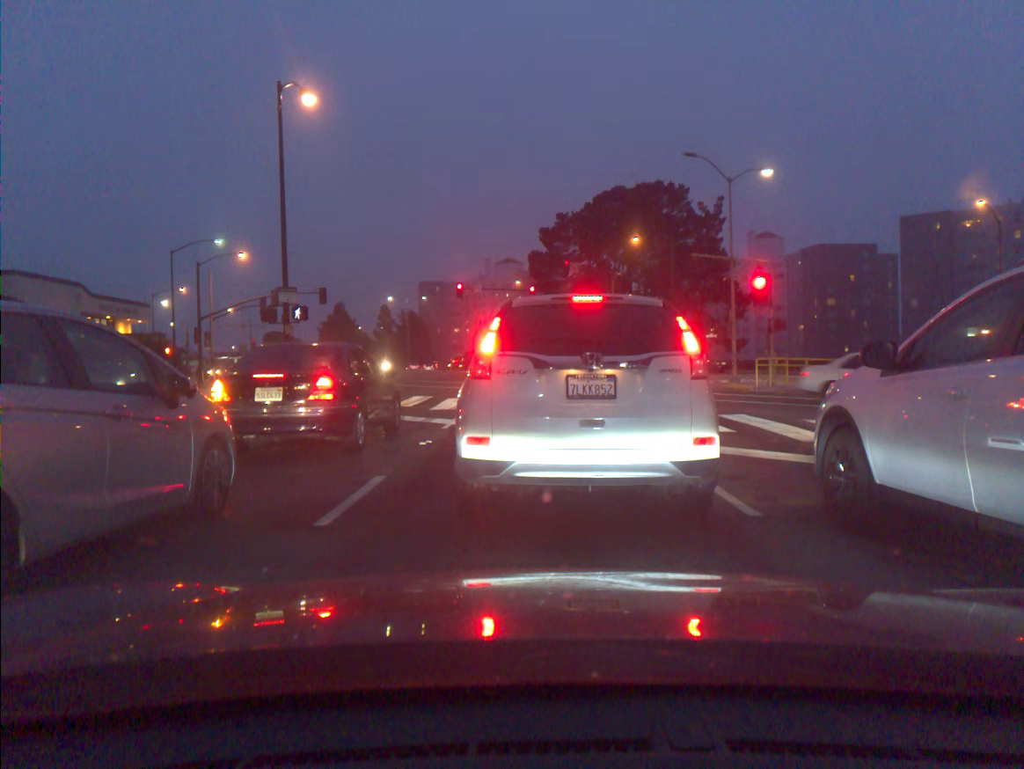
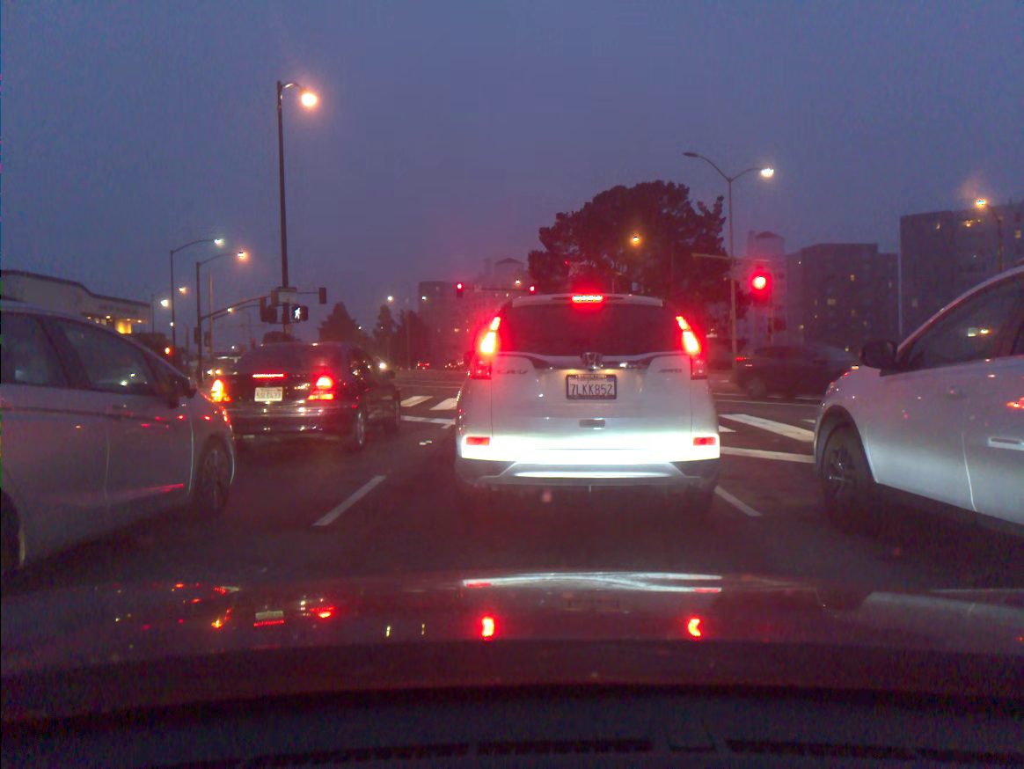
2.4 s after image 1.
(0.0, 0.0) m; 0°
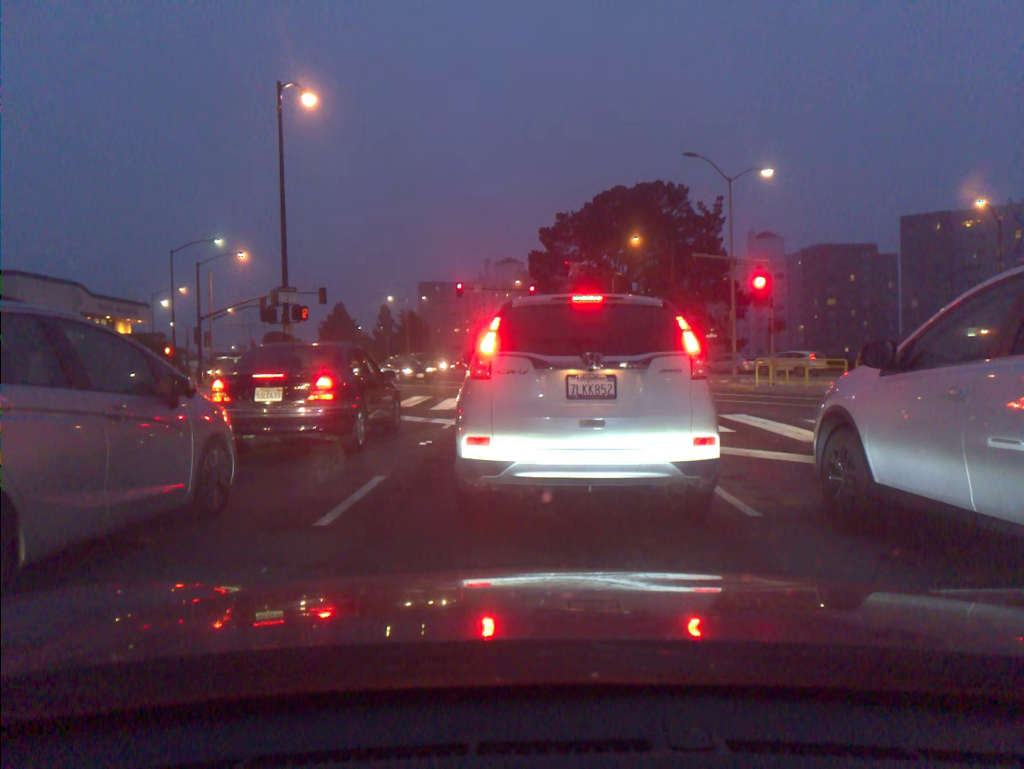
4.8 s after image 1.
(0.0, 0.0) m; 0°
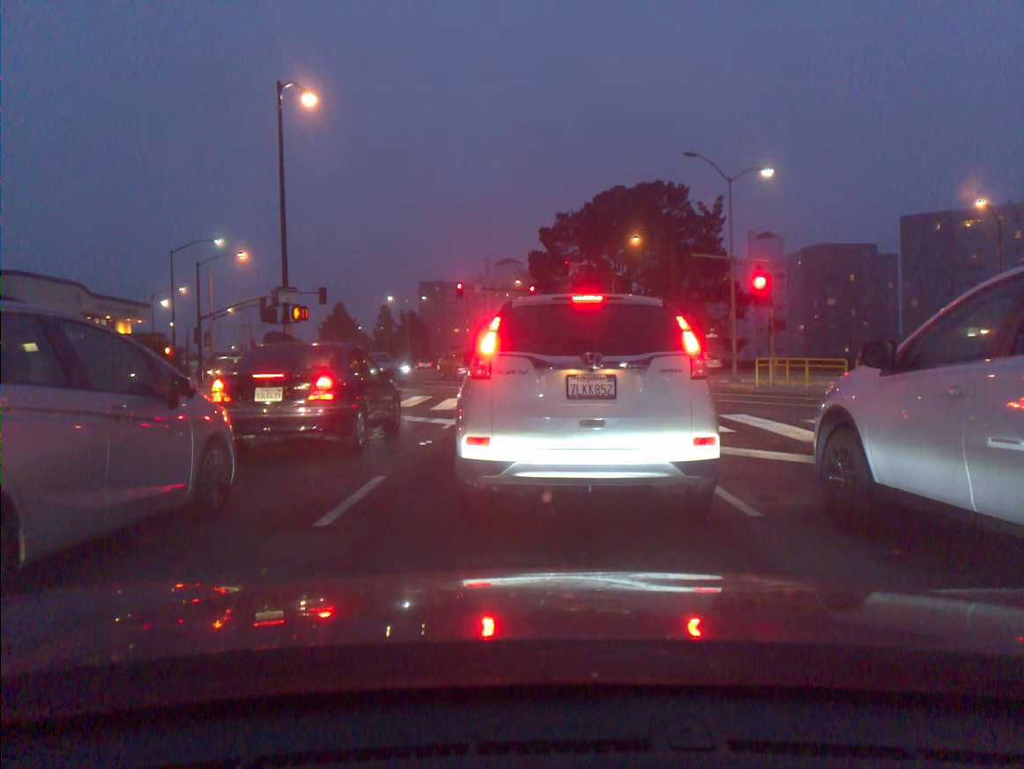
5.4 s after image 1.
(0.0, 0.0) m; 0°
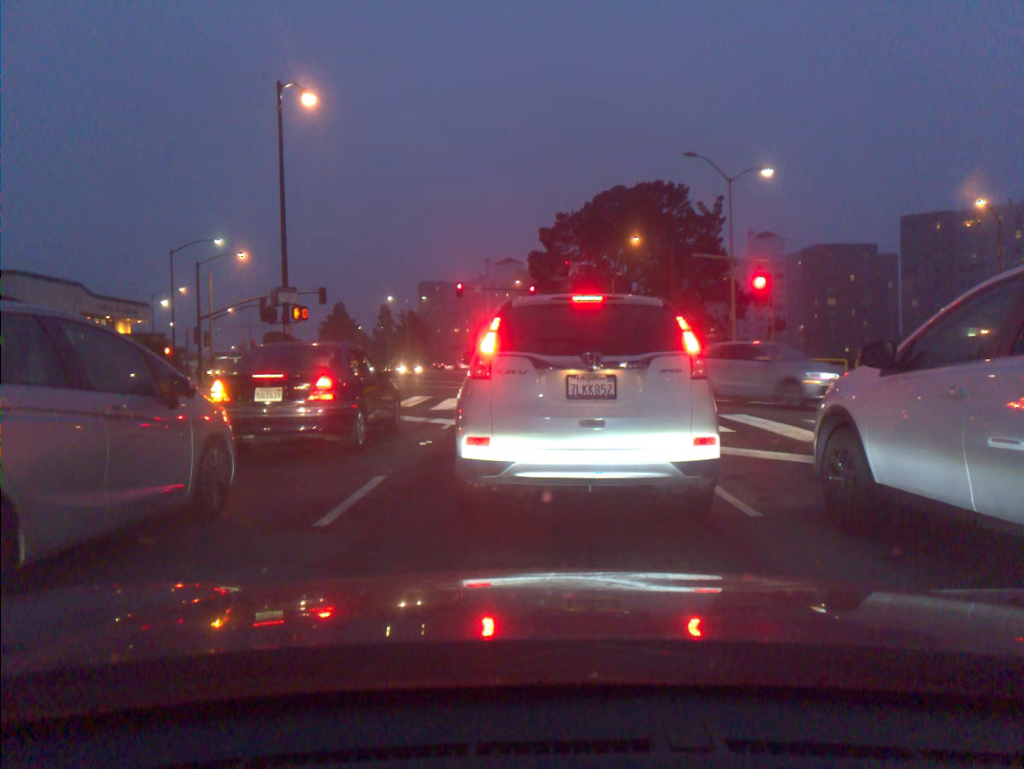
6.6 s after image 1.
(0.0, 0.0) m; 0°
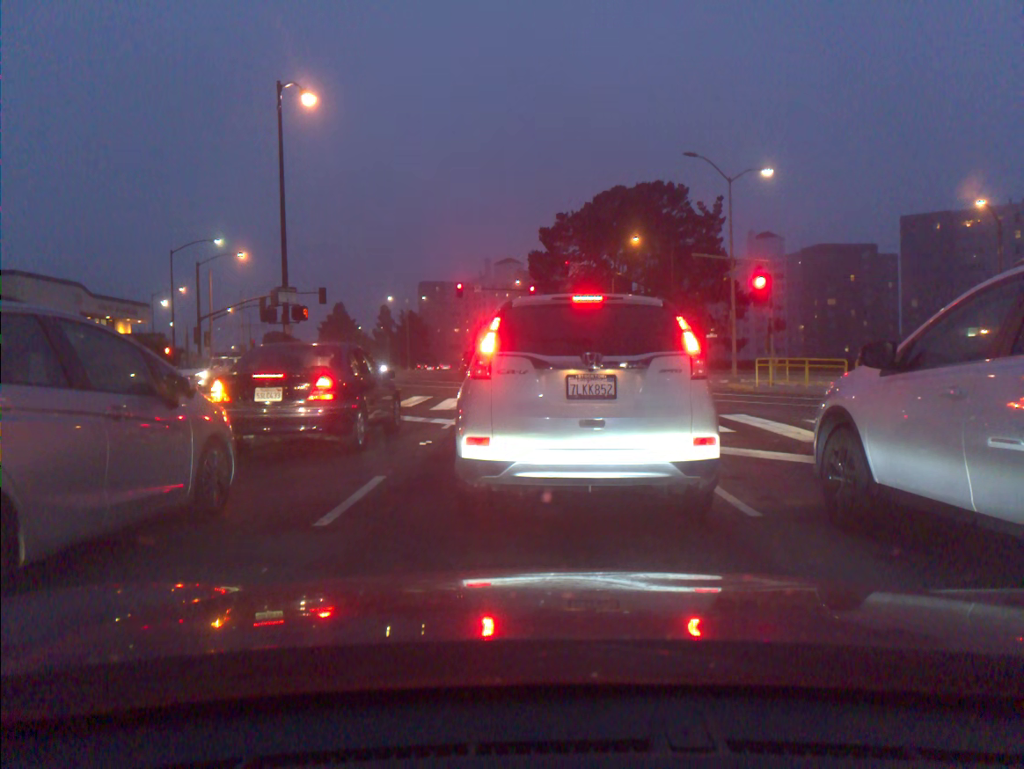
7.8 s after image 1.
(0.0, 0.0) m; 0°
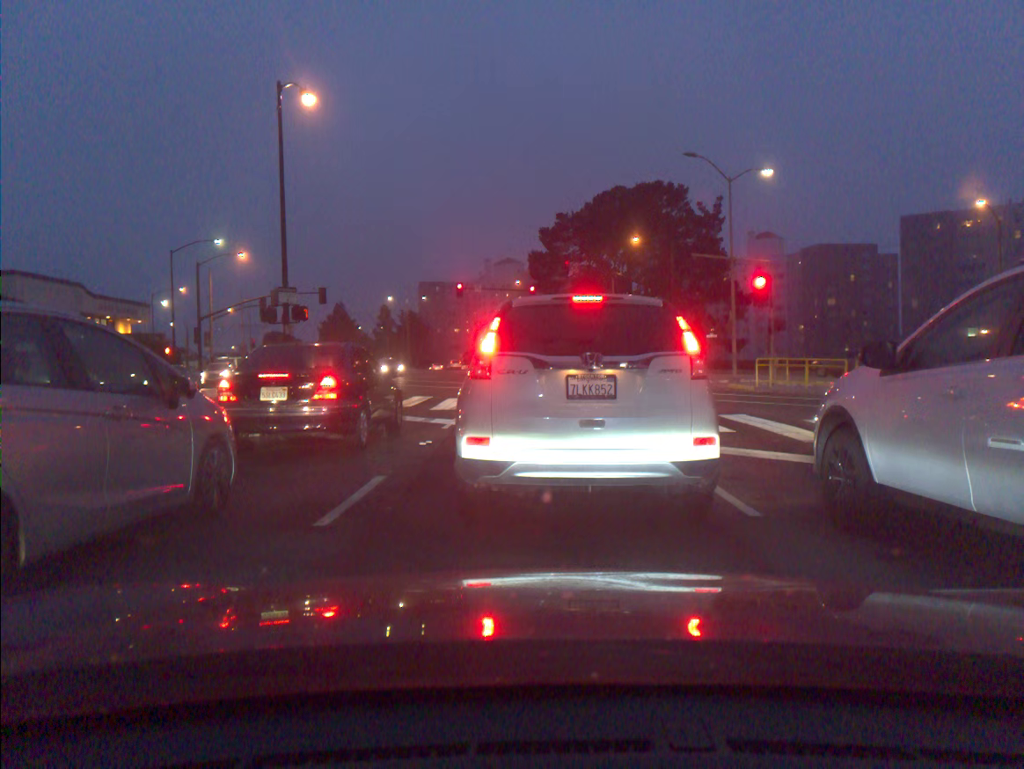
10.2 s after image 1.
(0.0, 0.0) m; 0°
